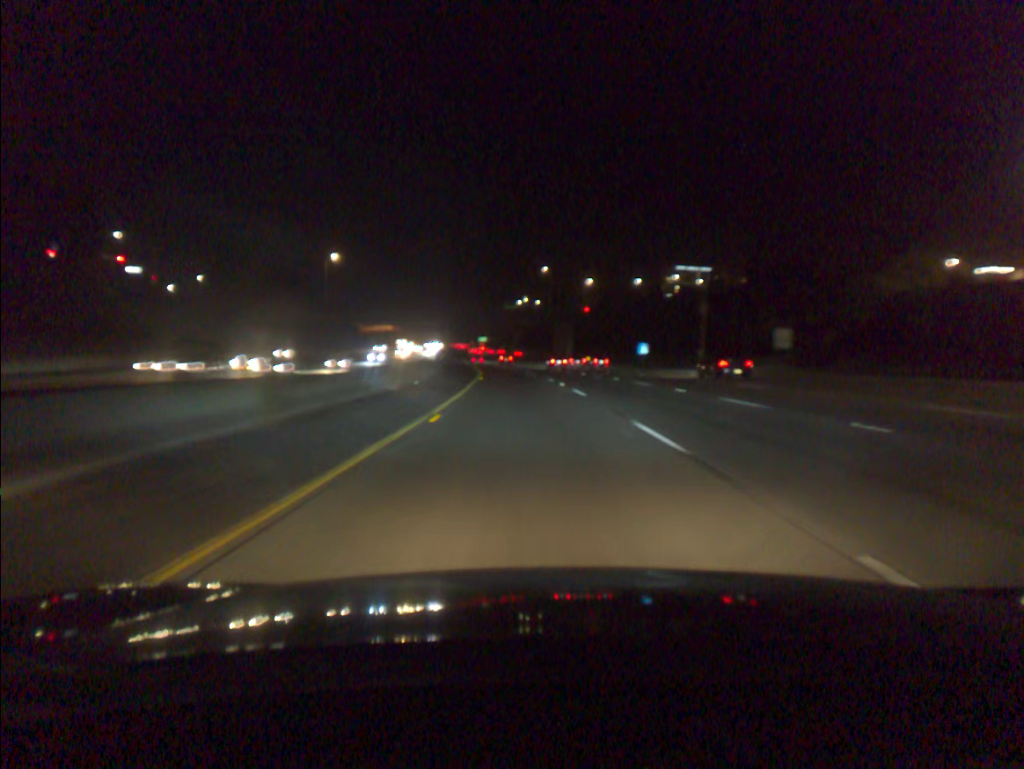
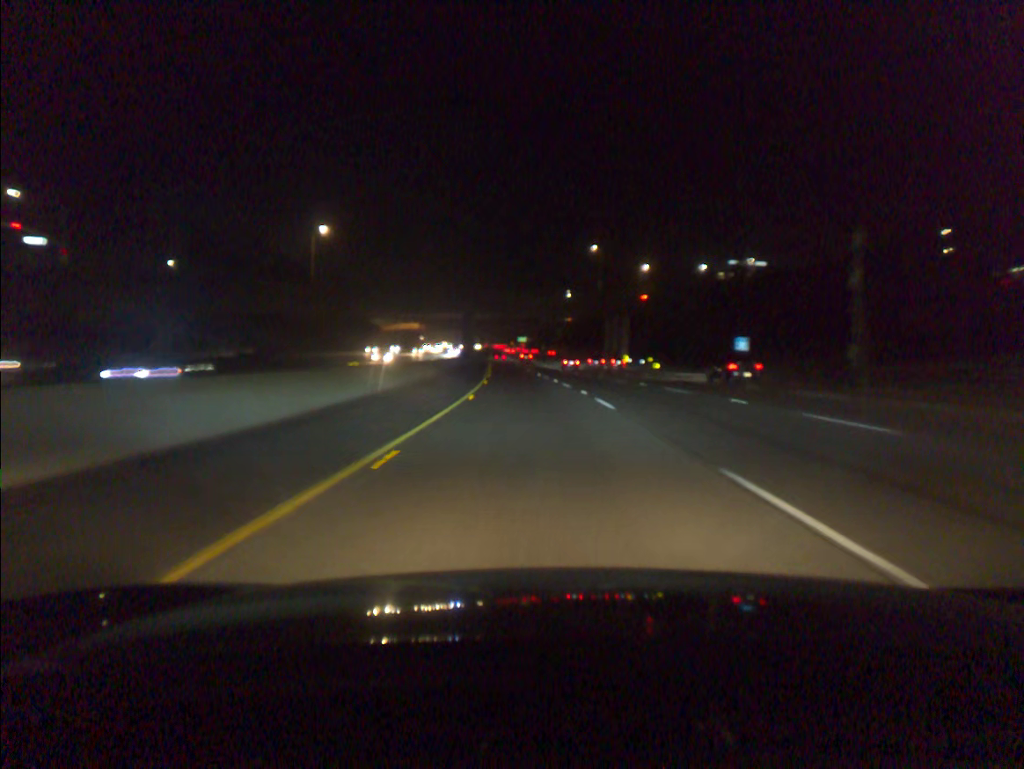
(-1.0, +35.1) m; -3°
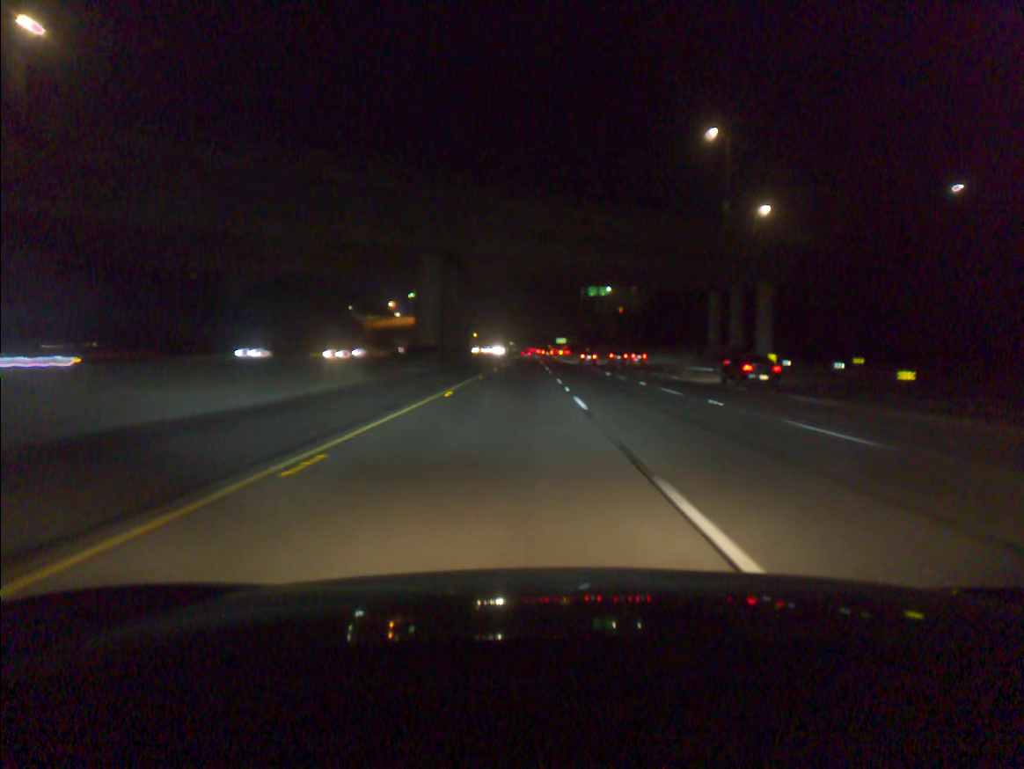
(-2.3, +73.6) m; -3°
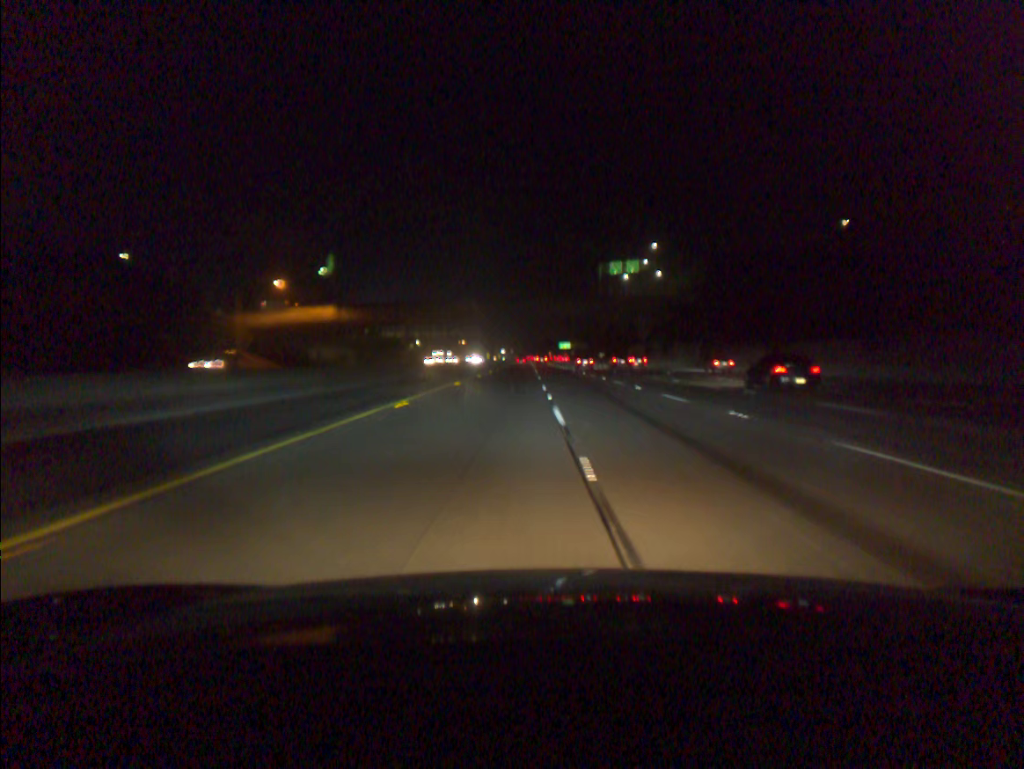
(-0.4, +76.9) m; 0°
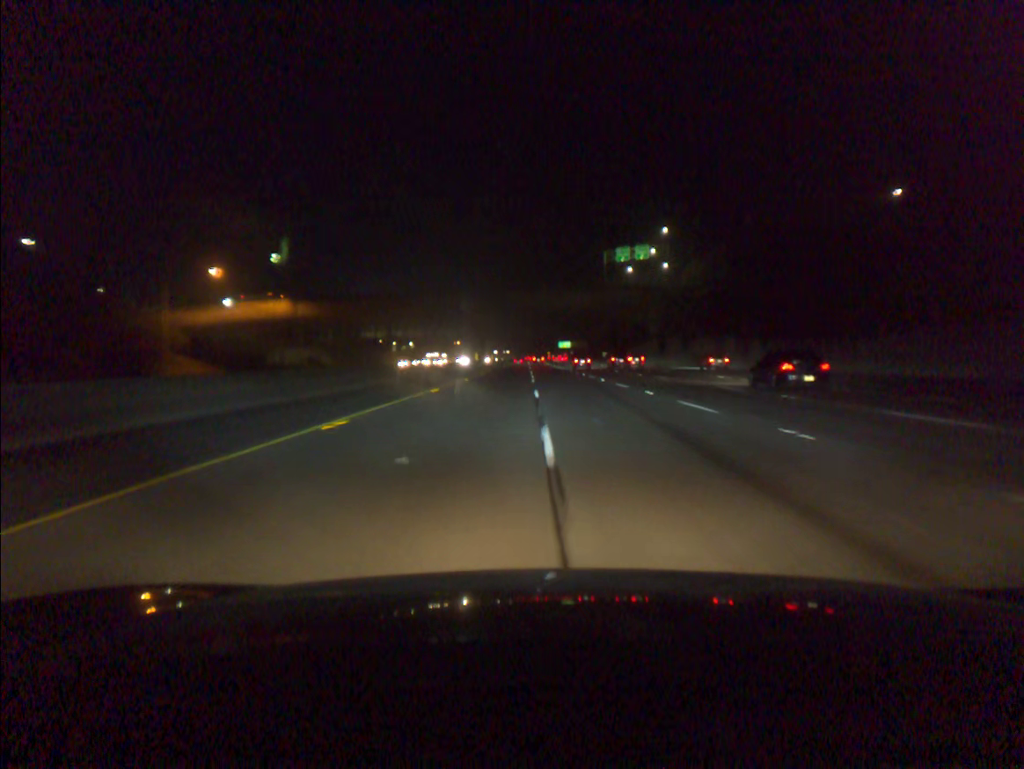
(0.0, +19.5) m; 0°
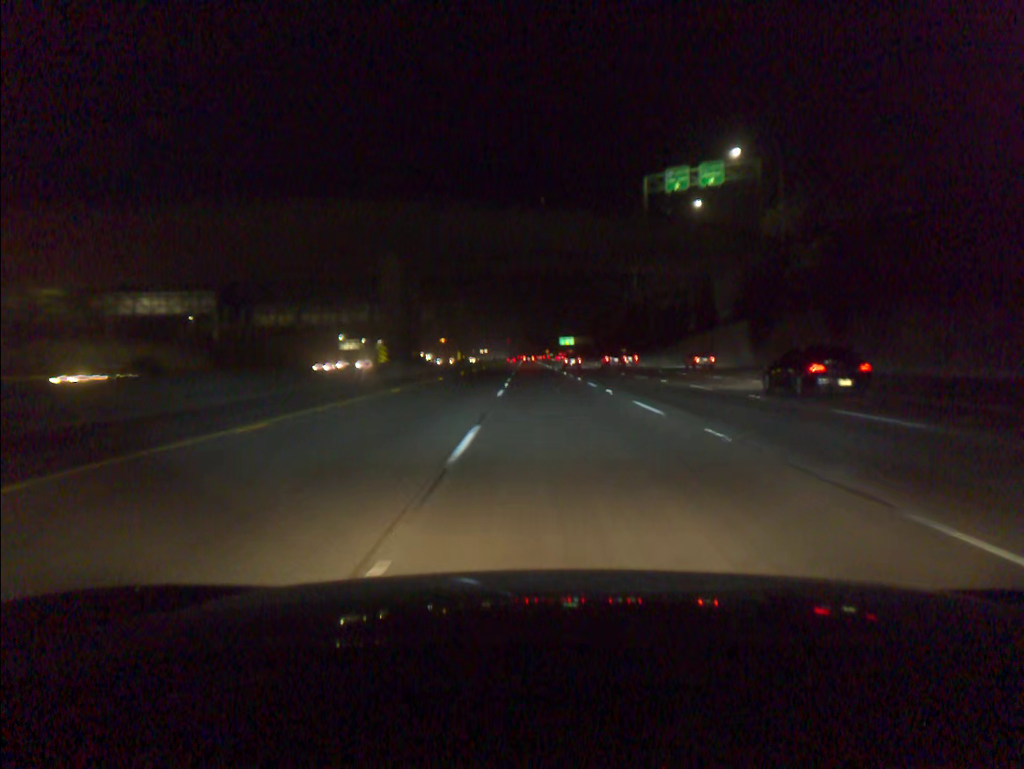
(+0.1, +59.0) m; 0°
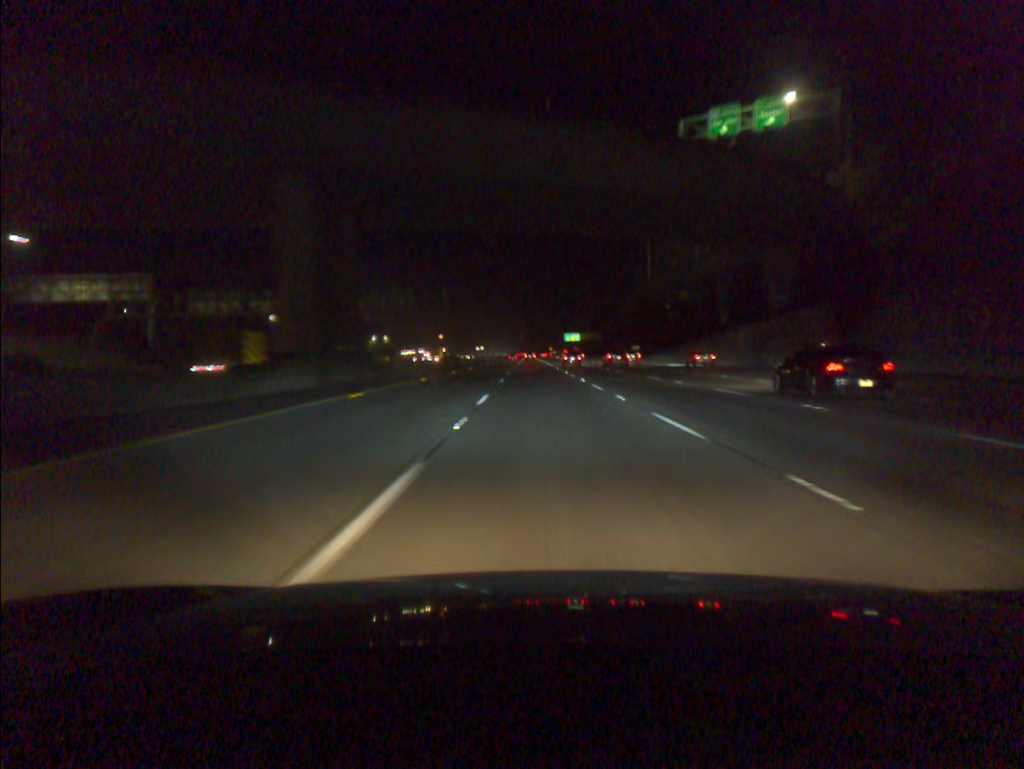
(0.0, +19.7) m; 0°
